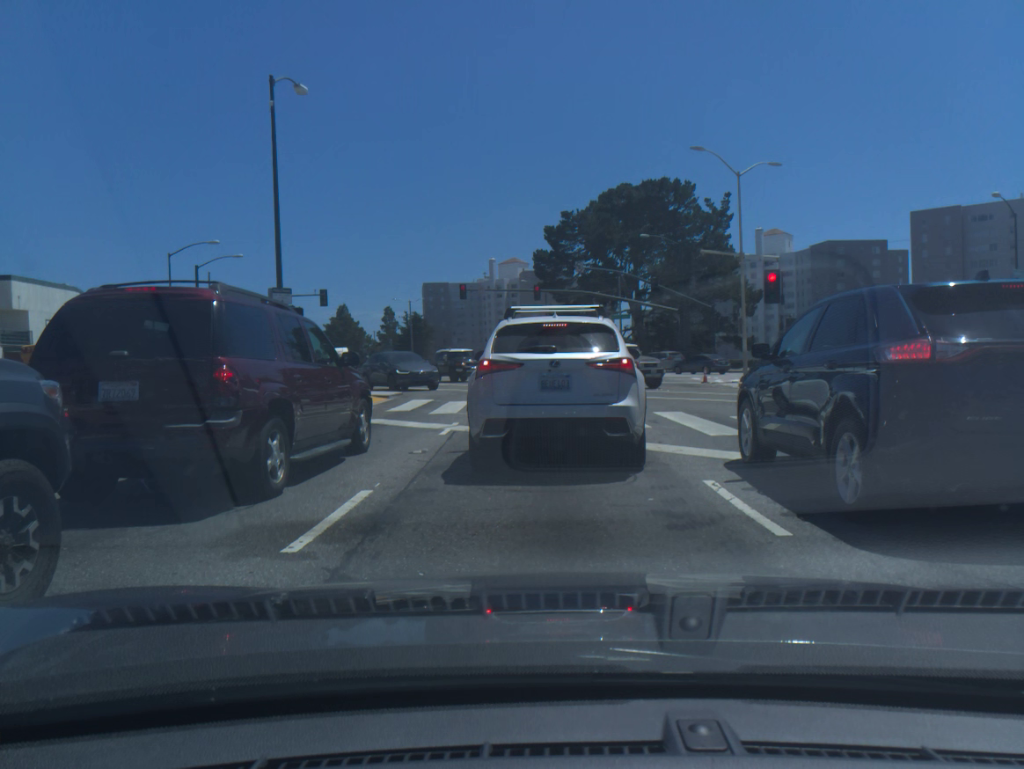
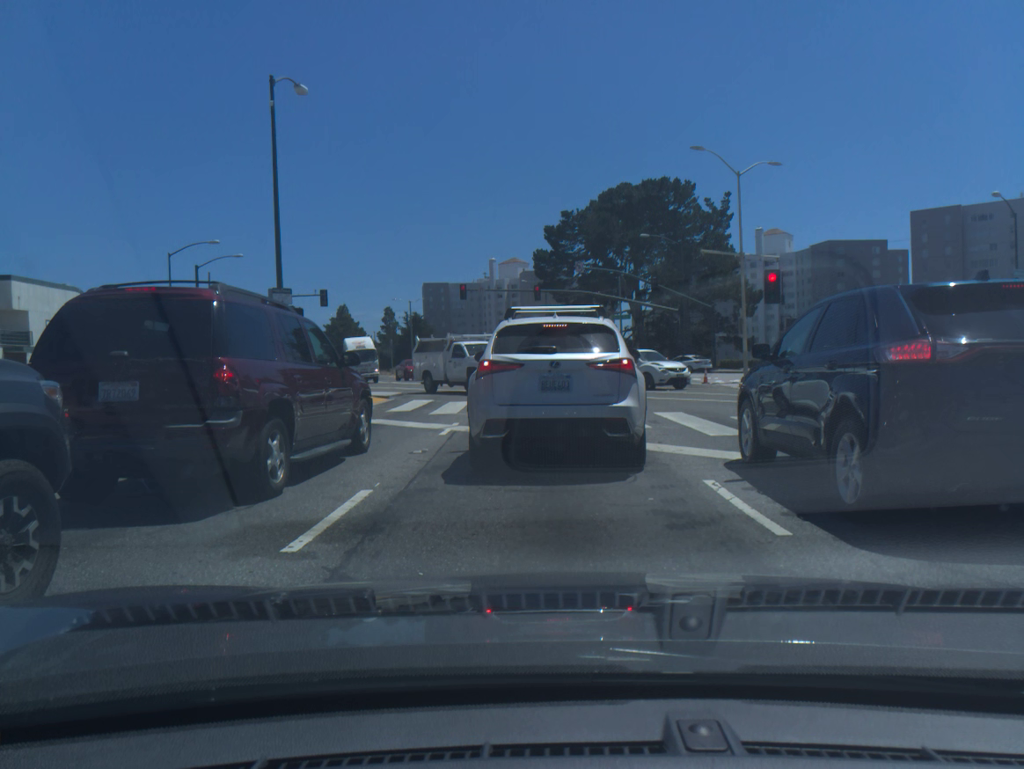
(0.0, +0.1) m; 0°
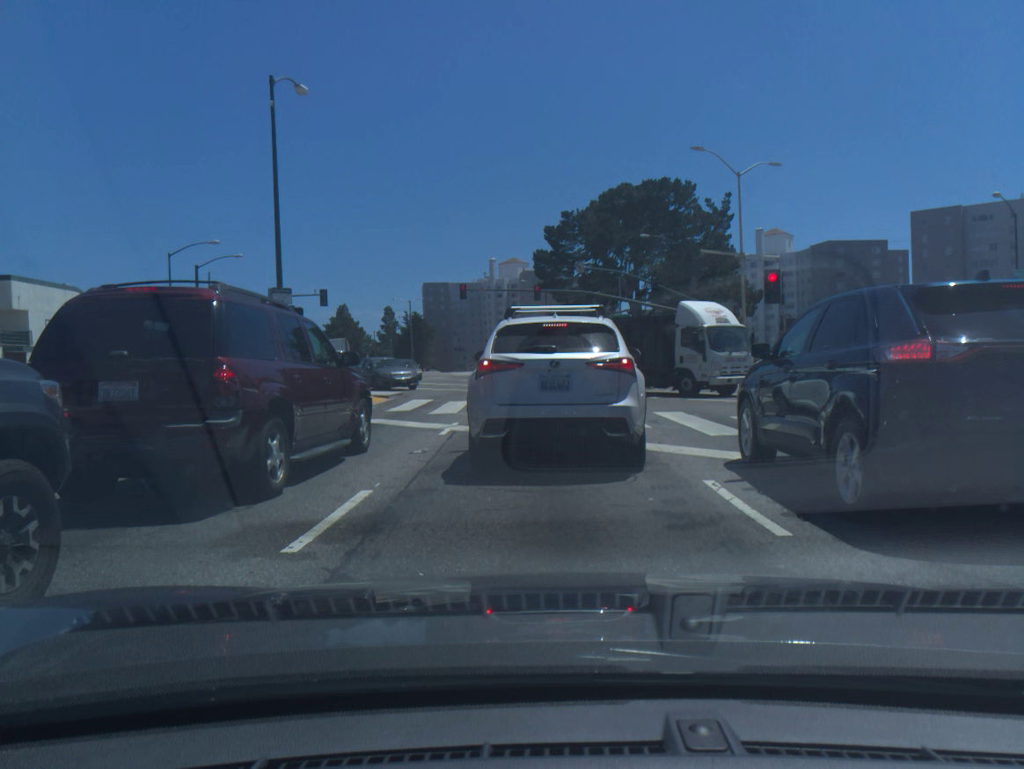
(-0.1, 0.0) m; 0°
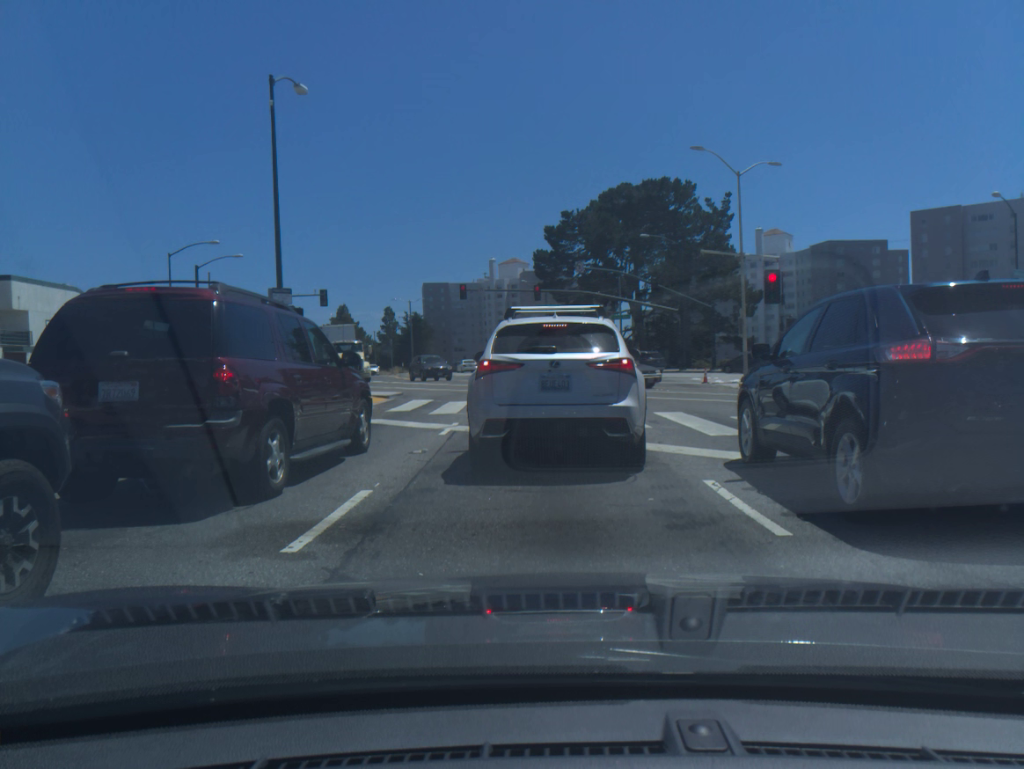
(0.0, +0.1) m; 0°
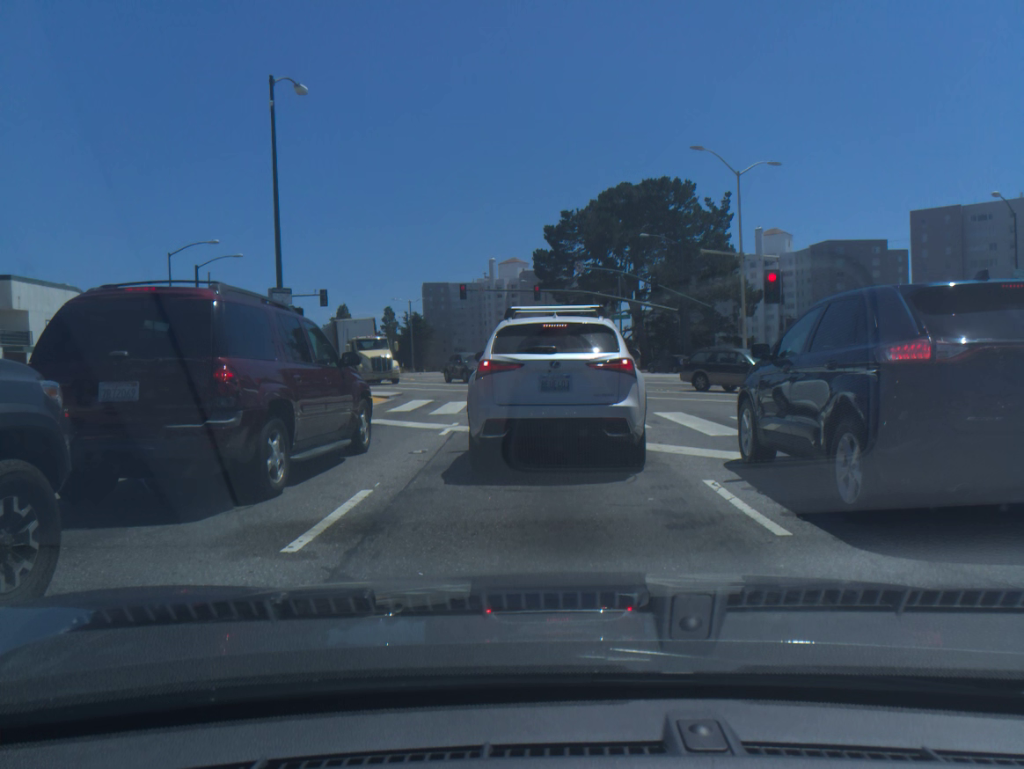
(+0.1, +0.1) m; 0°
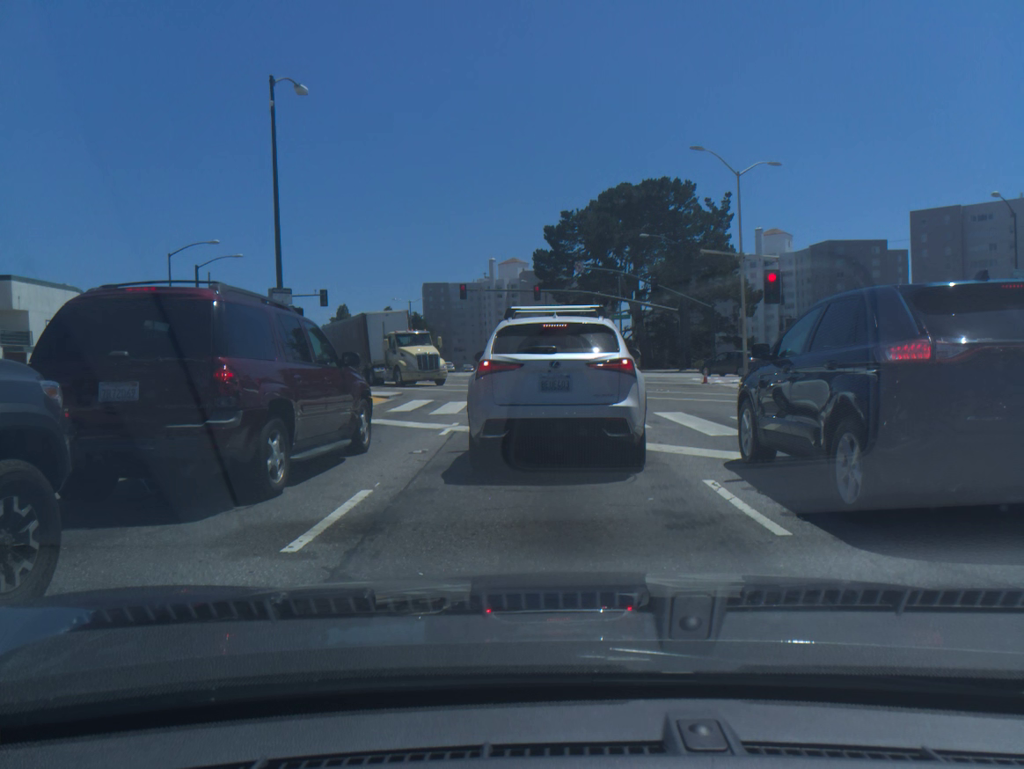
(+0.1, +0.1) m; 0°
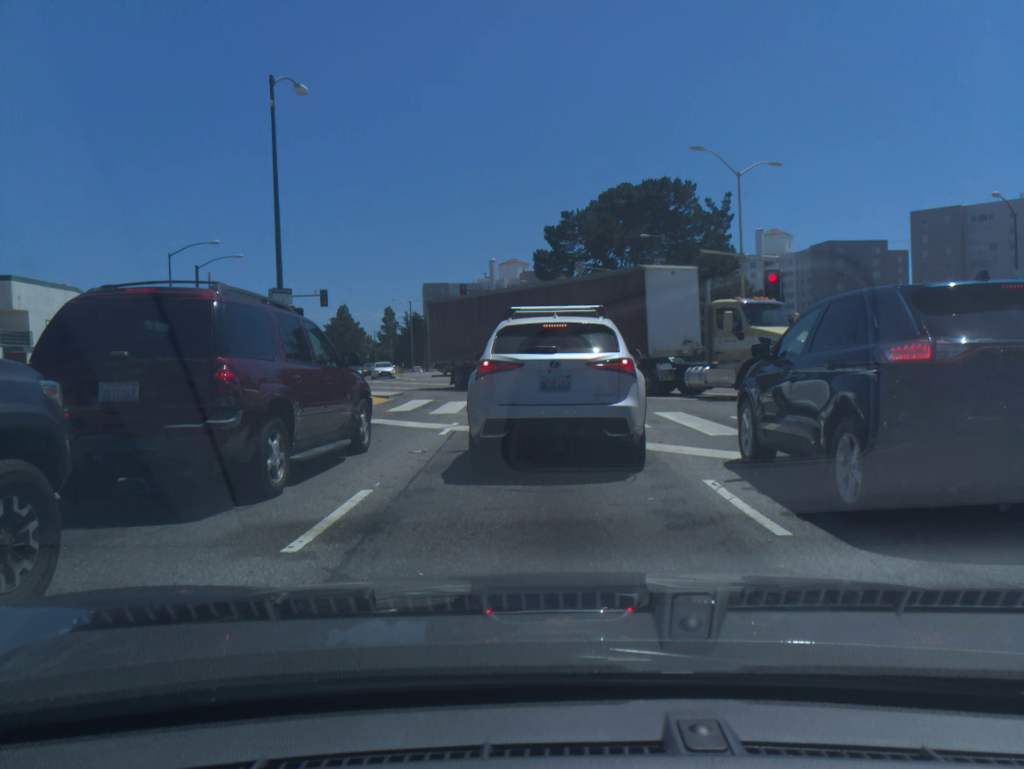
(+0.1, +0.1) m; 0°
